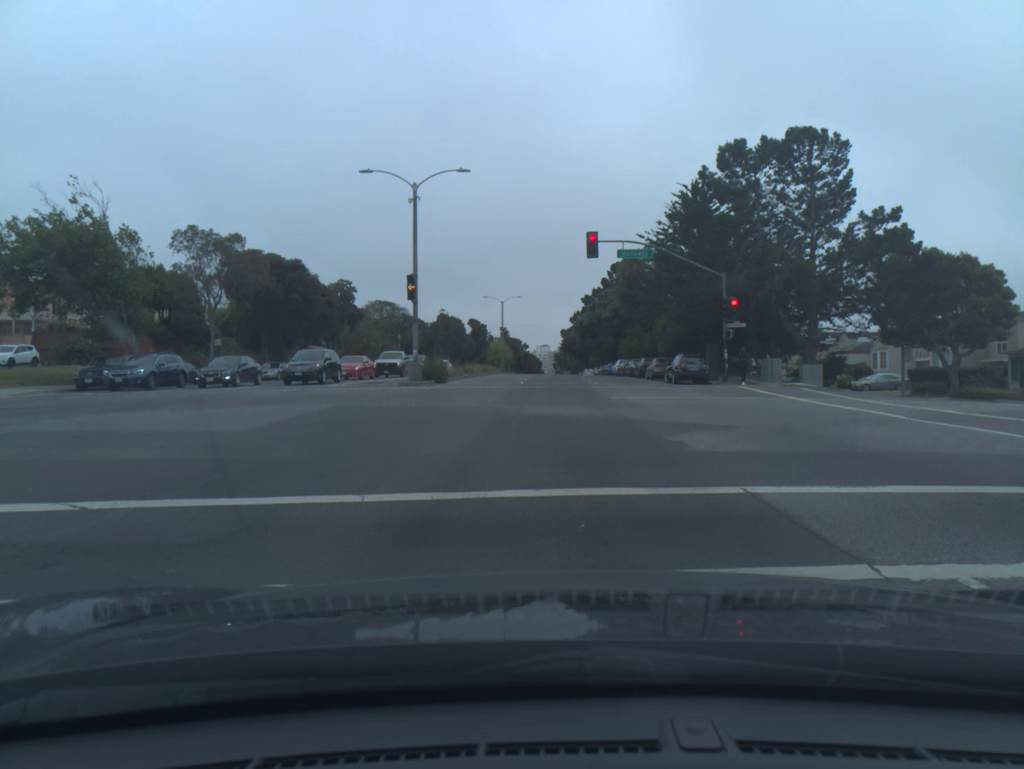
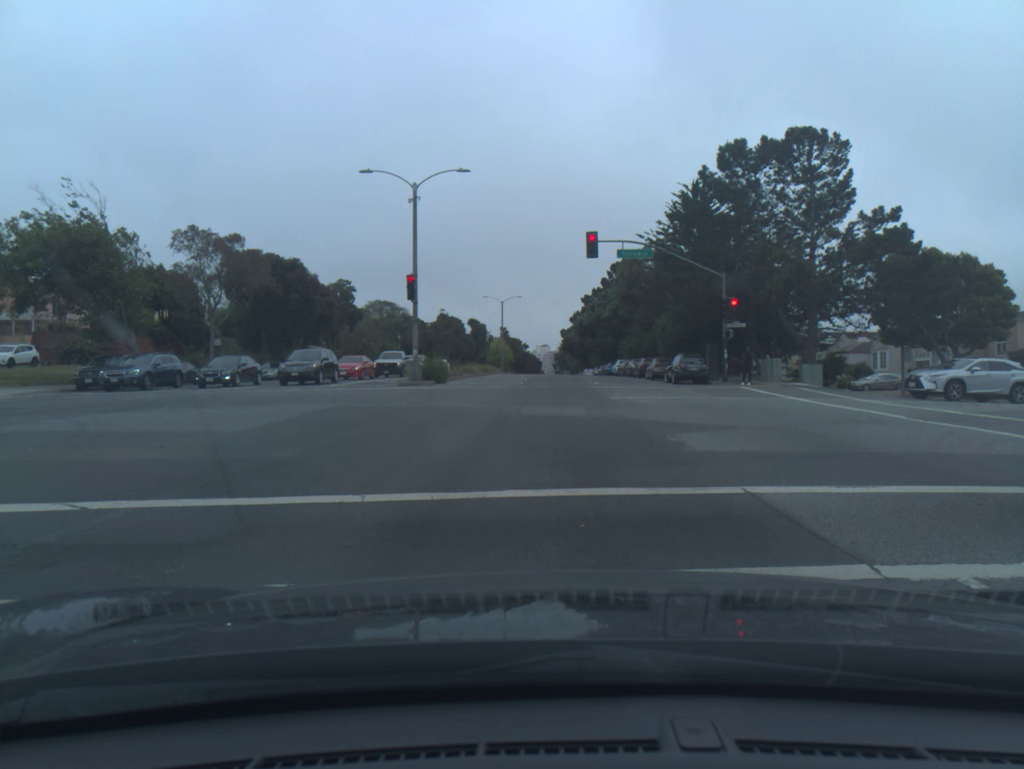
(0.0, 0.0) m; 0°
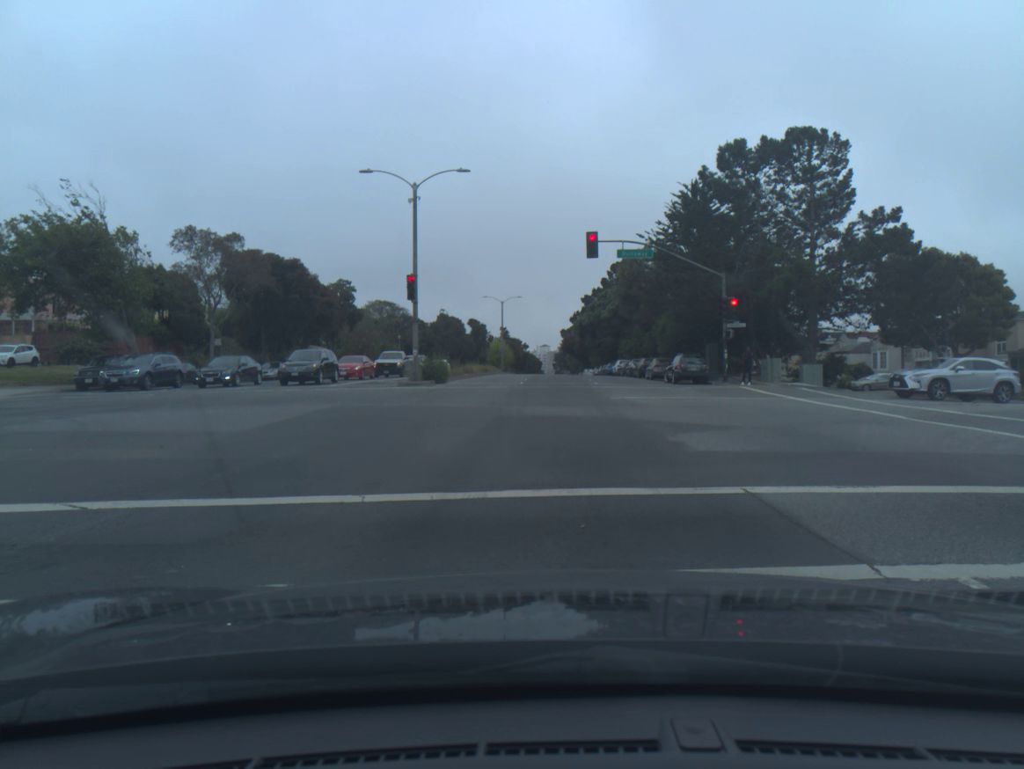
(0.0, 0.0) m; 0°
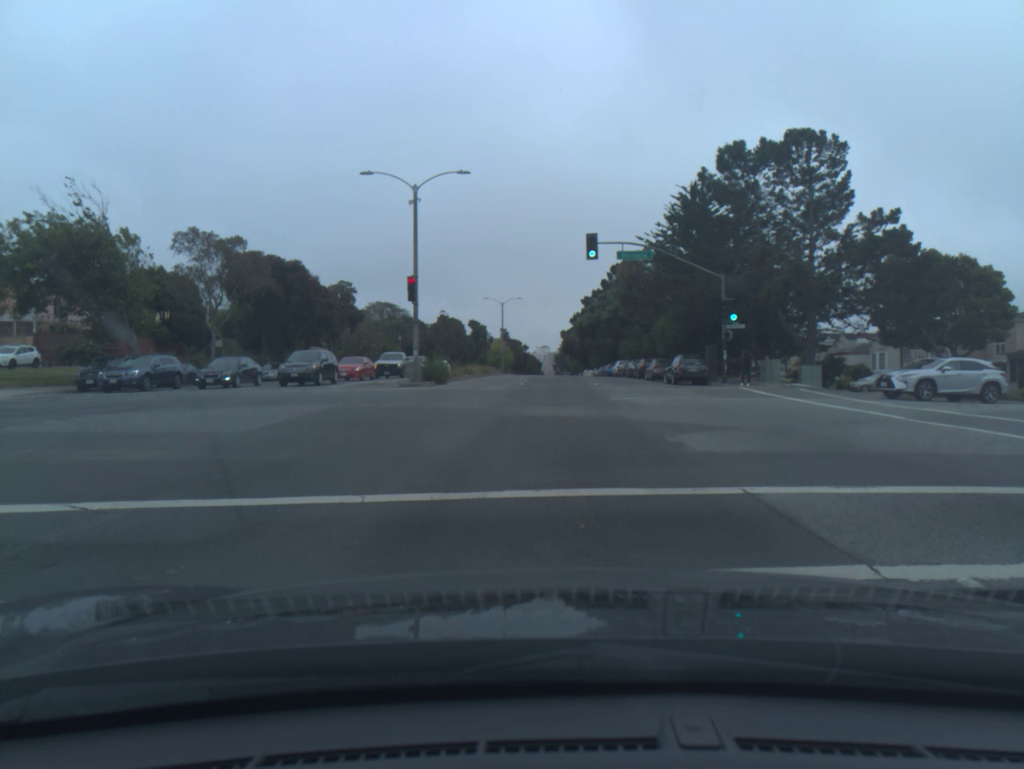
(0.0, 0.0) m; 0°
